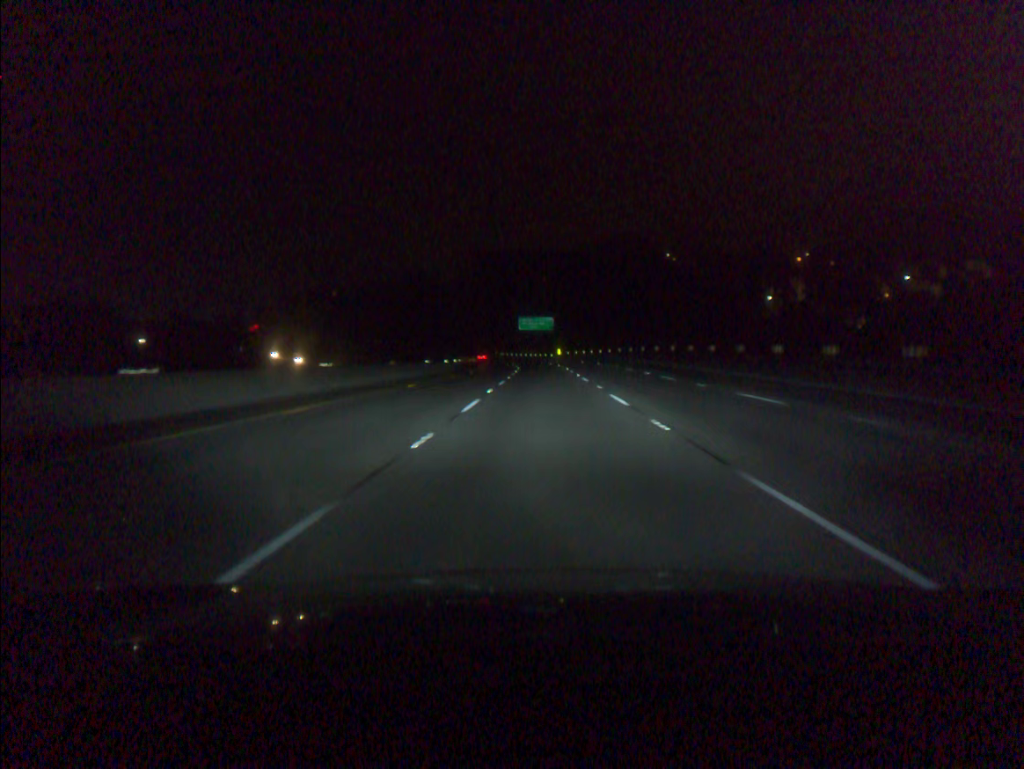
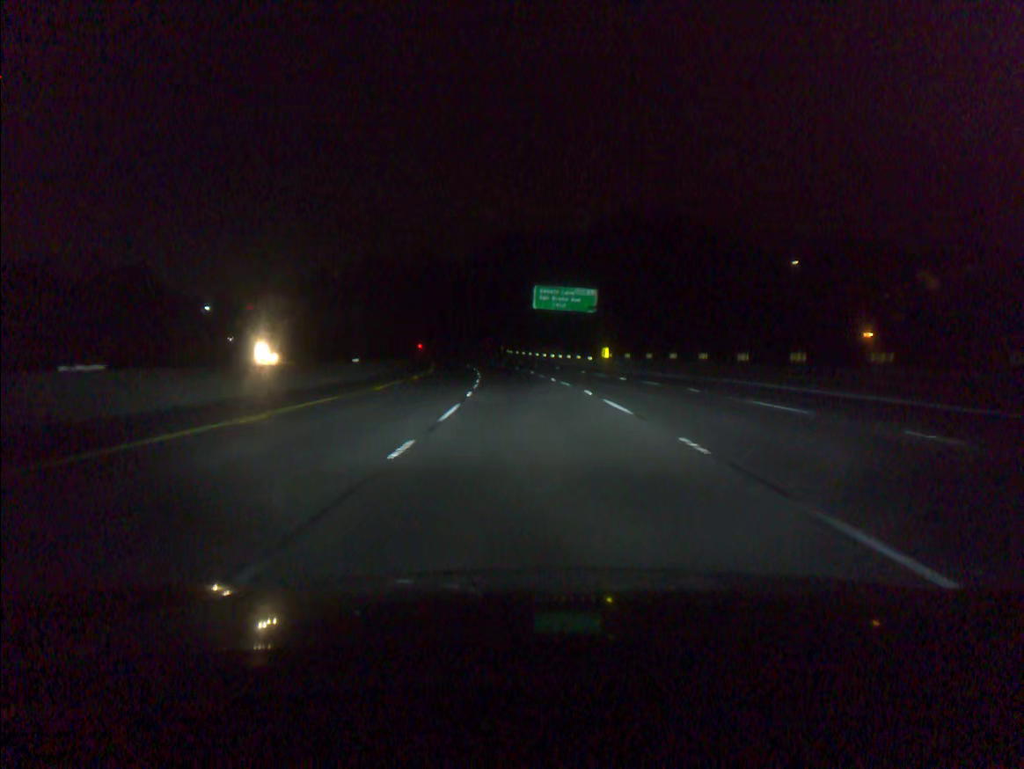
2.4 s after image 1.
(-0.3, +75.0) m; -2°
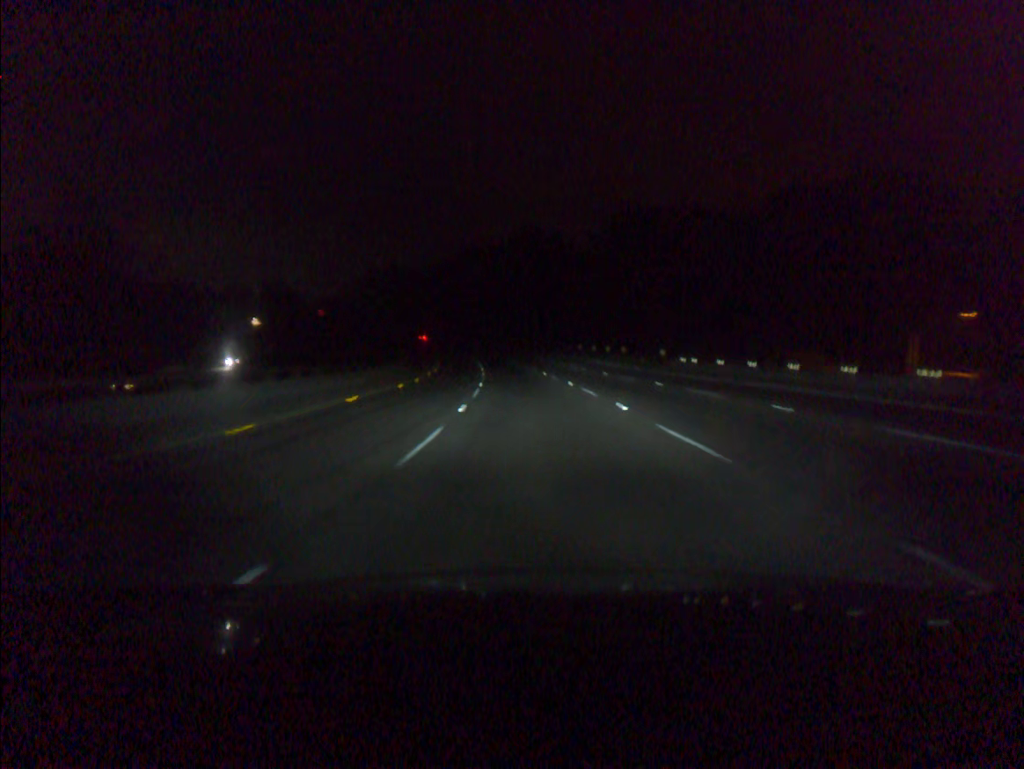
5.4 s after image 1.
(-7.4, +93.5) m; -9°
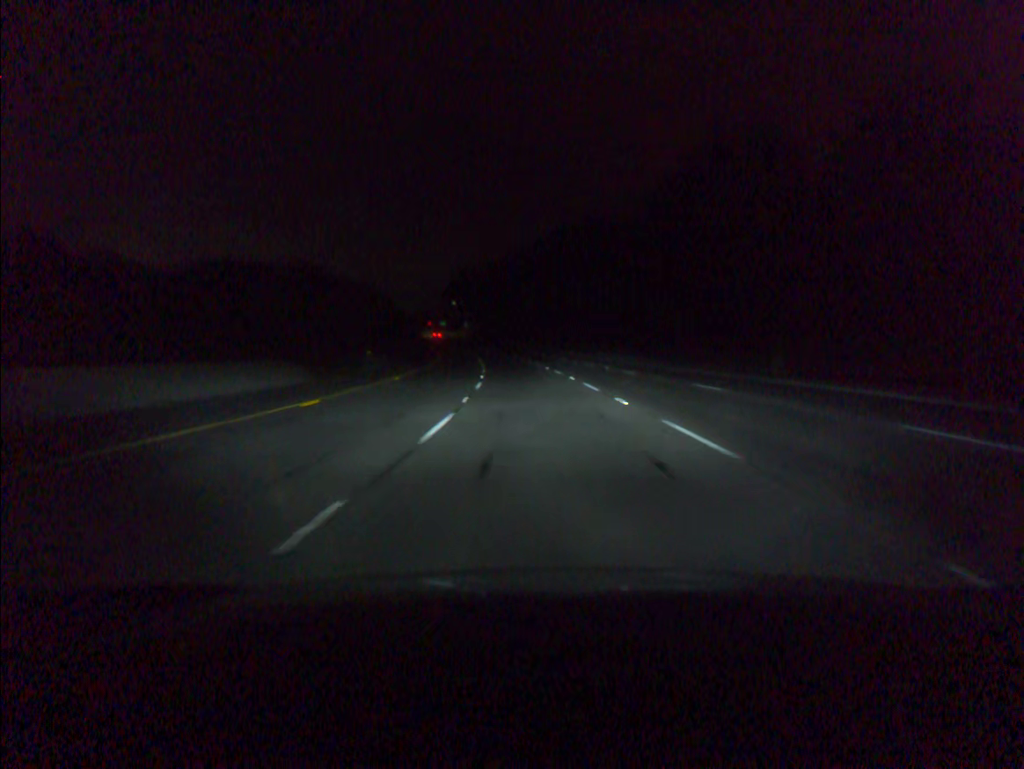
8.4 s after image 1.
(-6.8, +93.5) m; -8°
